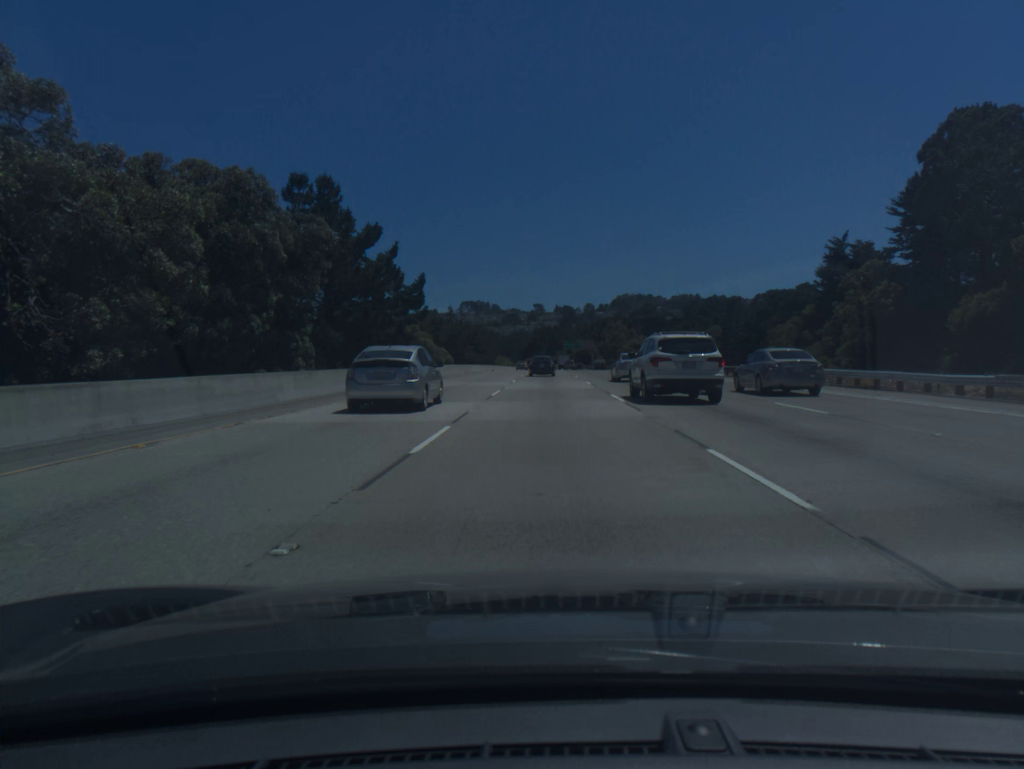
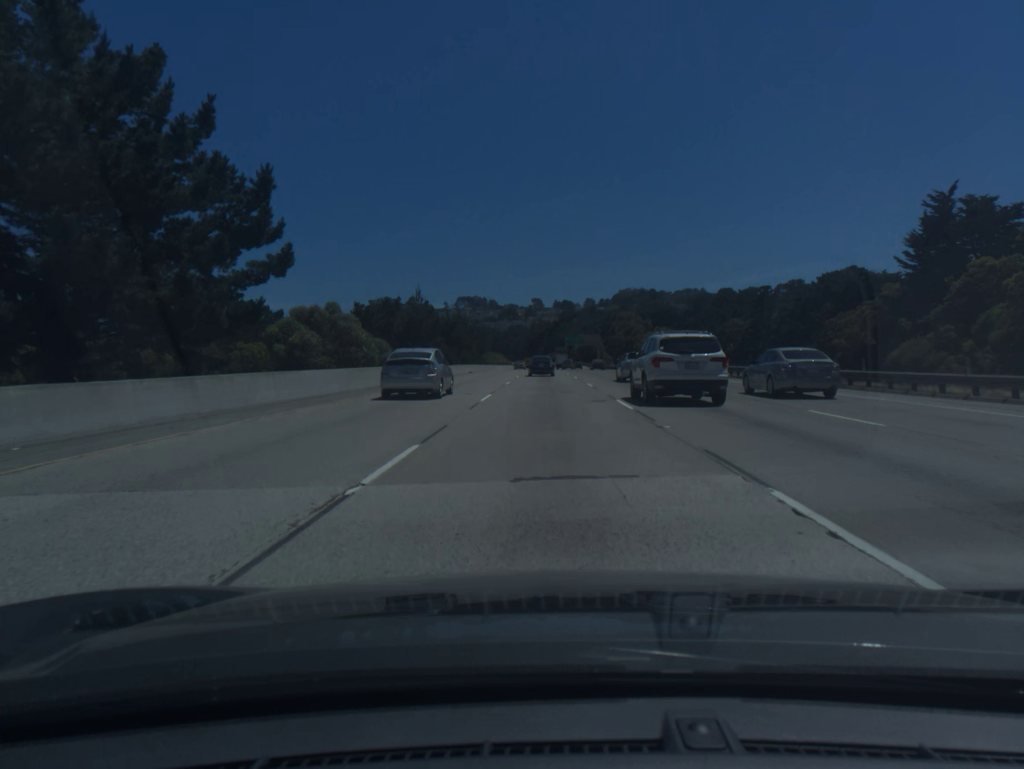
(0.0, +32.2) m; 0°
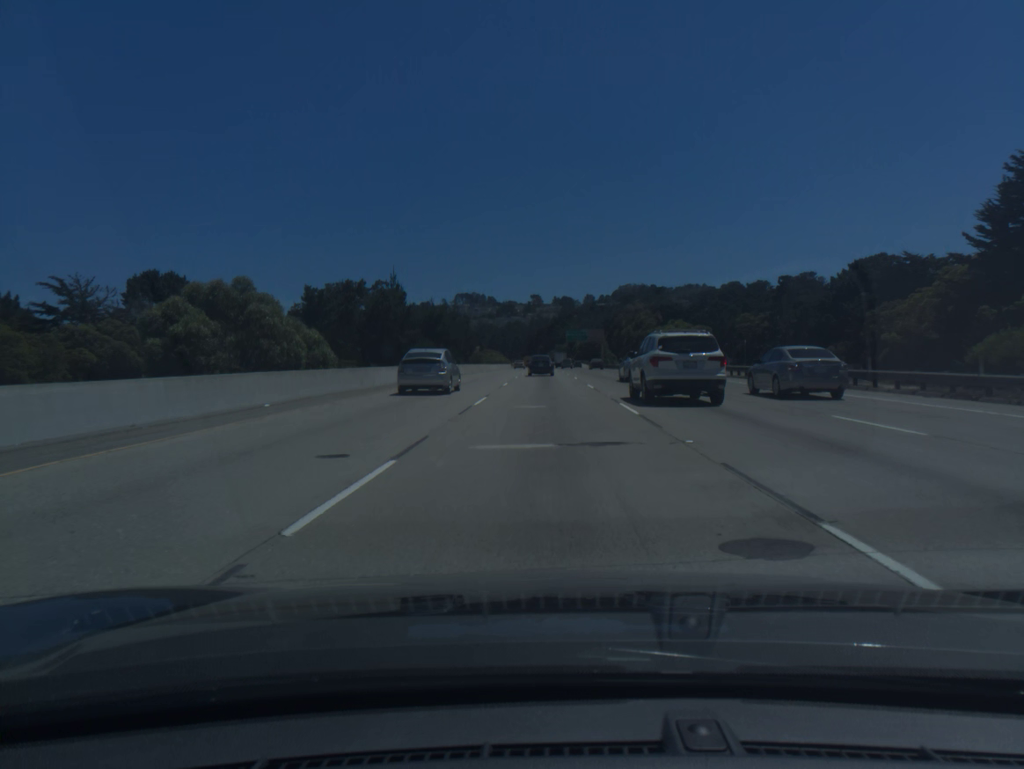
(0.0, +16.1) m; 0°
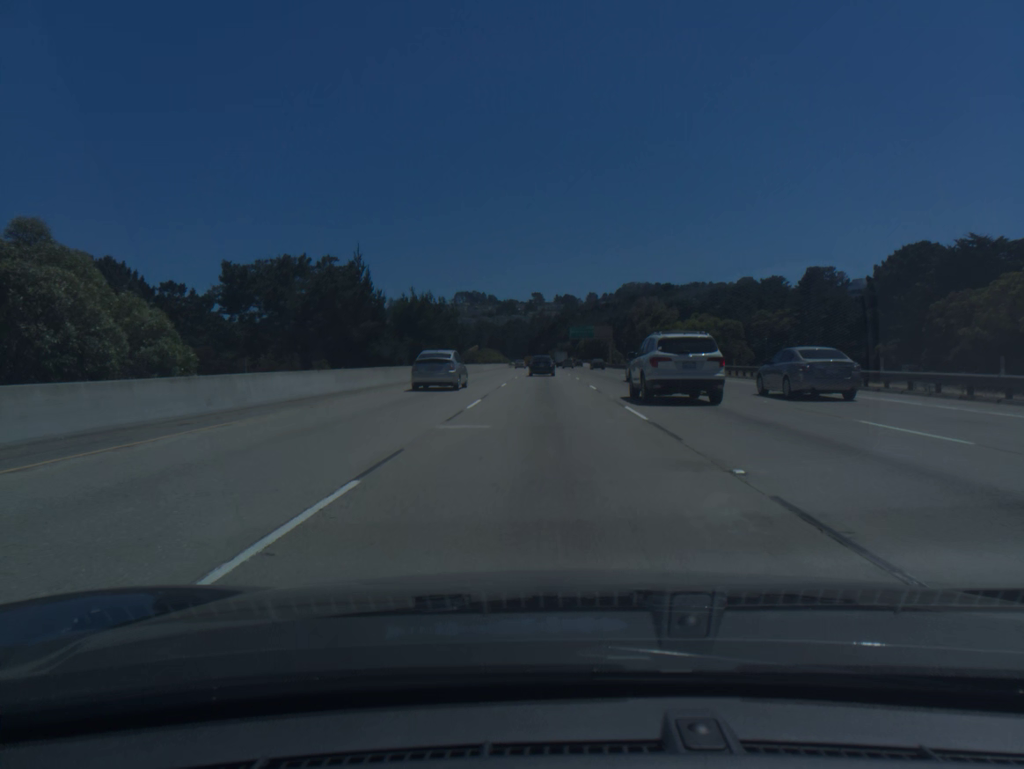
(0.0, +16.1) m; 0°
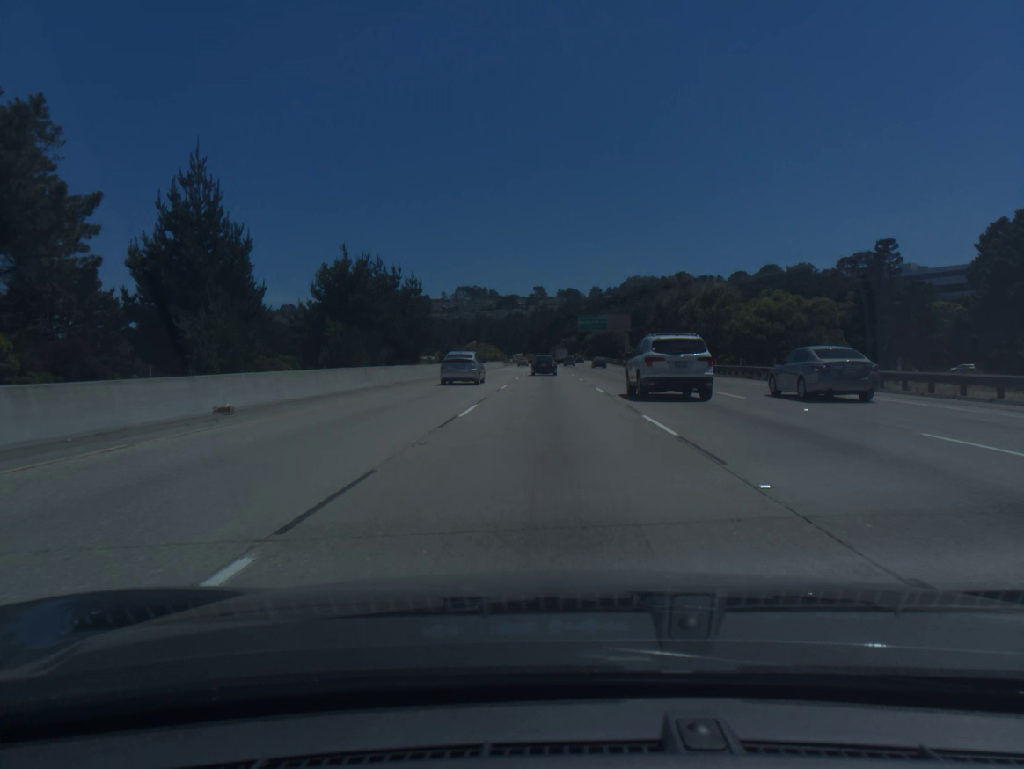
(-0.1, +32.1) m; 0°
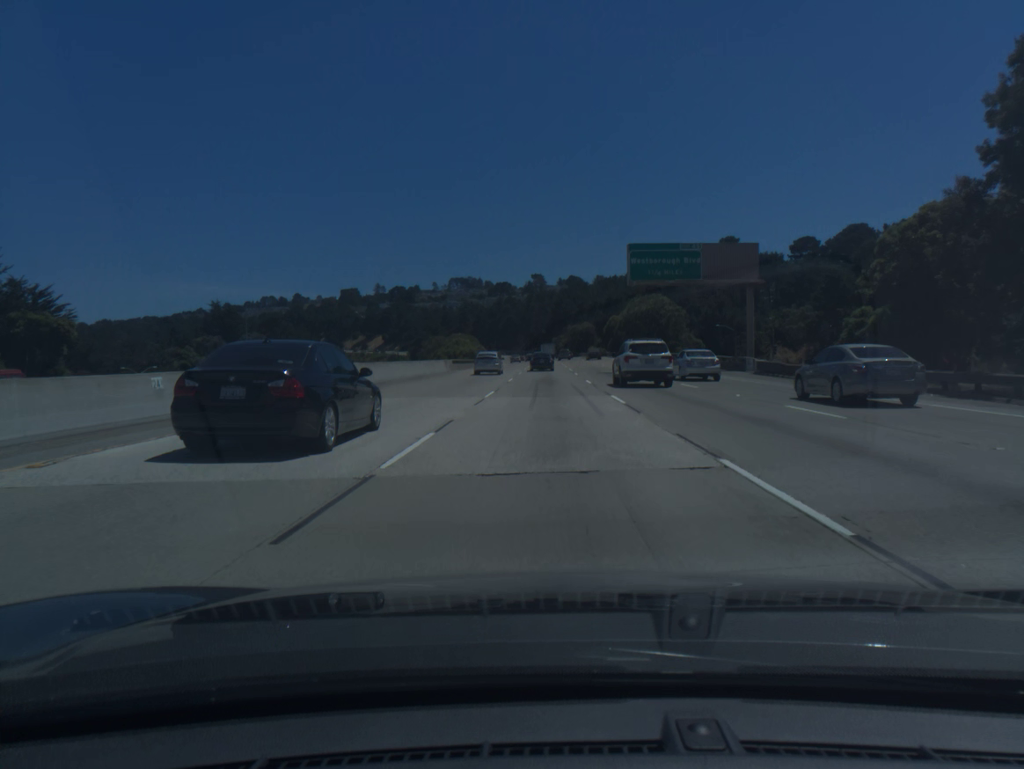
(0.0, +80.5) m; 0°
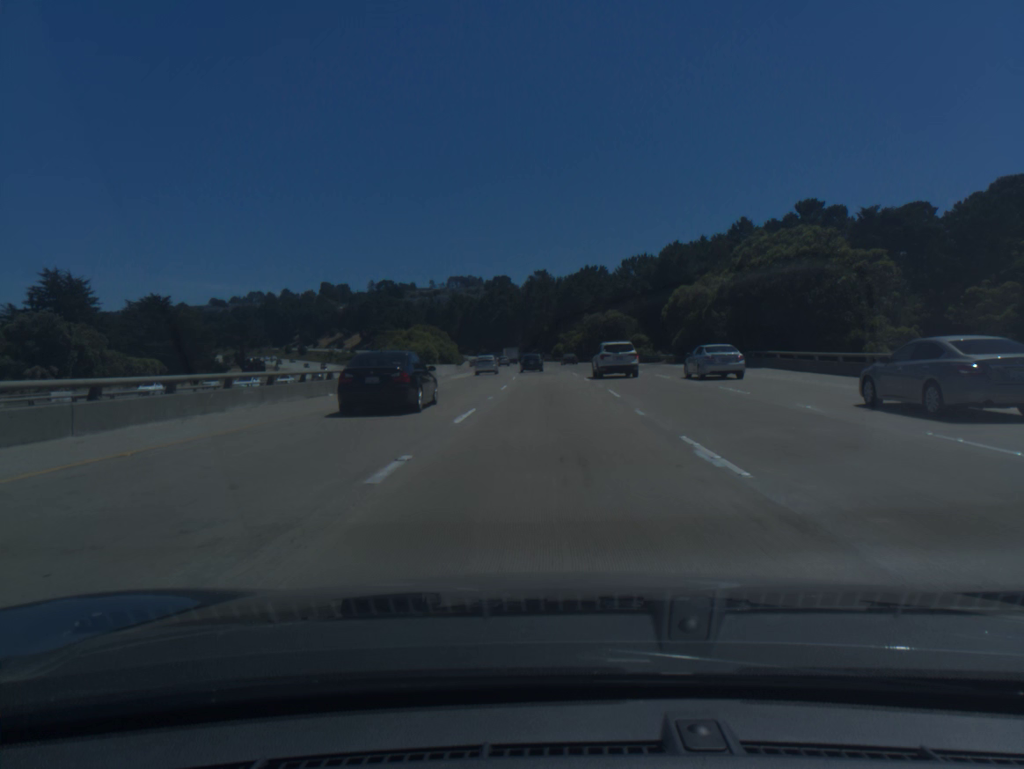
(-0.1, +65.0) m; 0°
